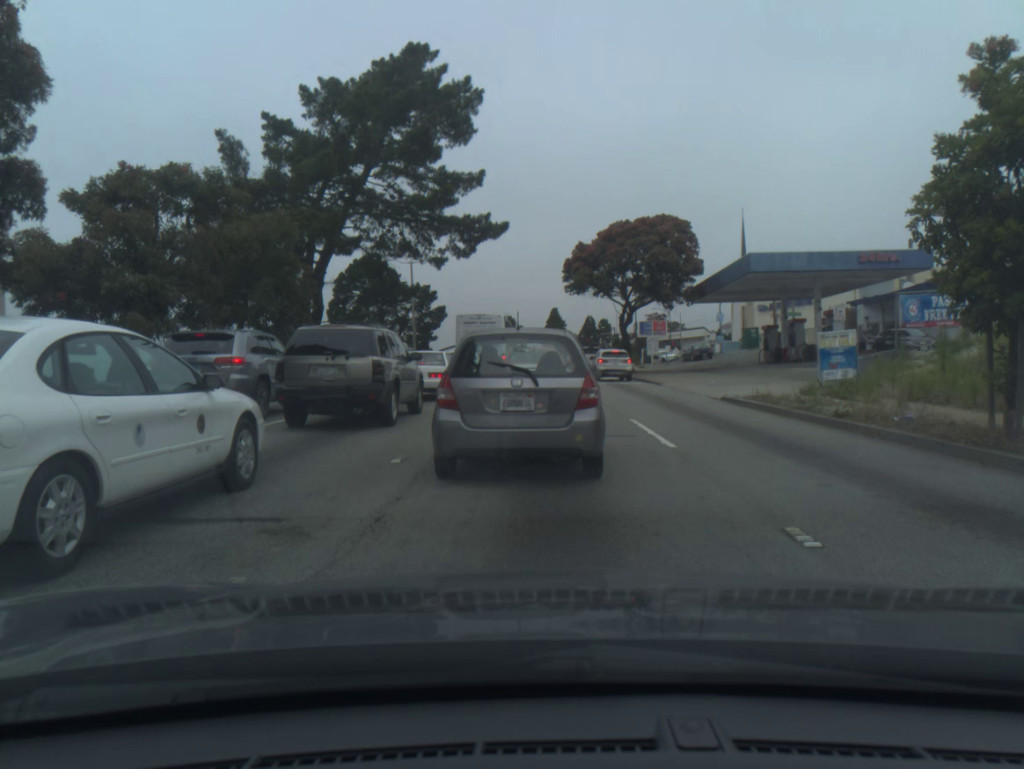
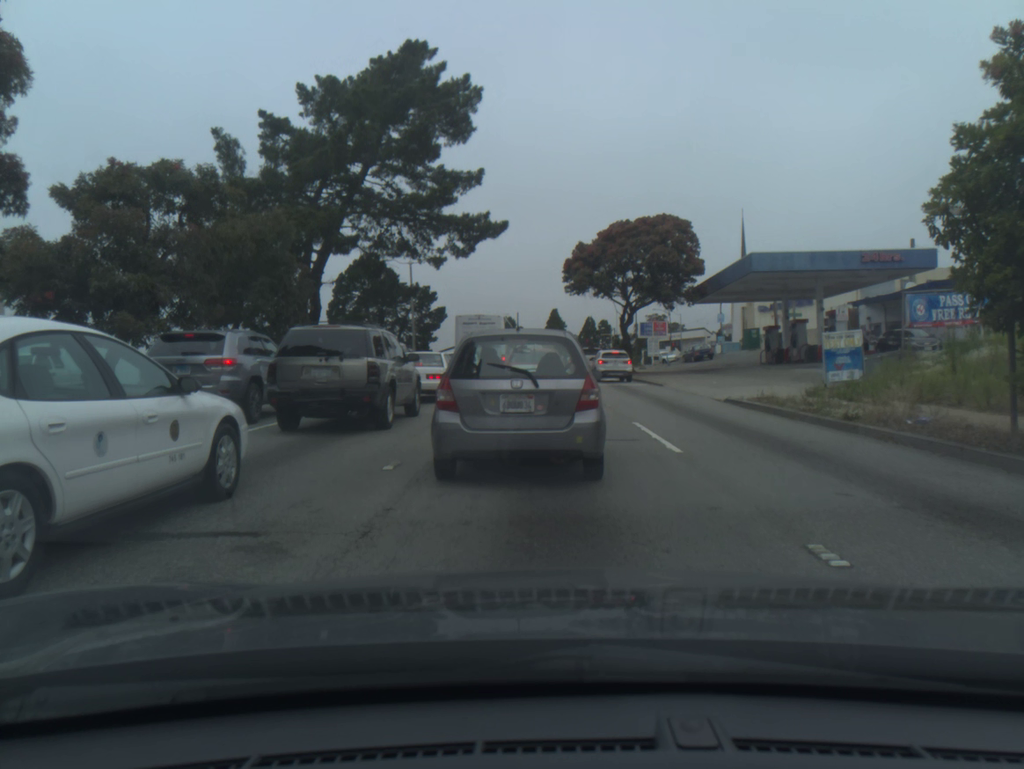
(0.0, +0.5) m; 0°
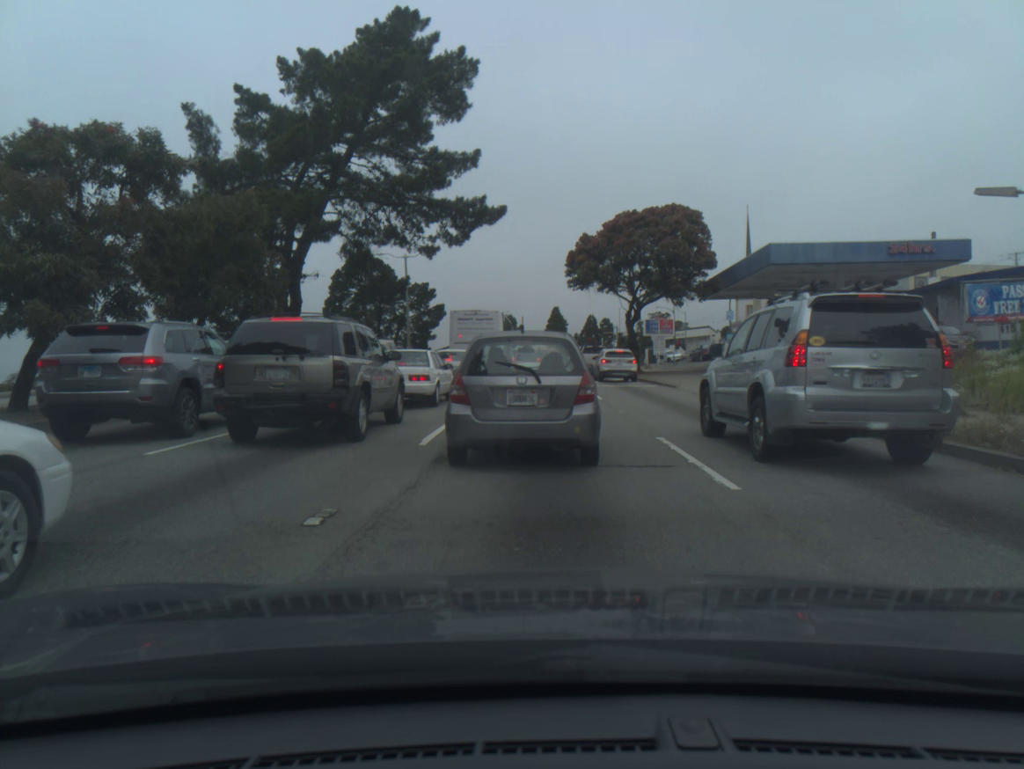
(0.0, +2.8) m; 0°
